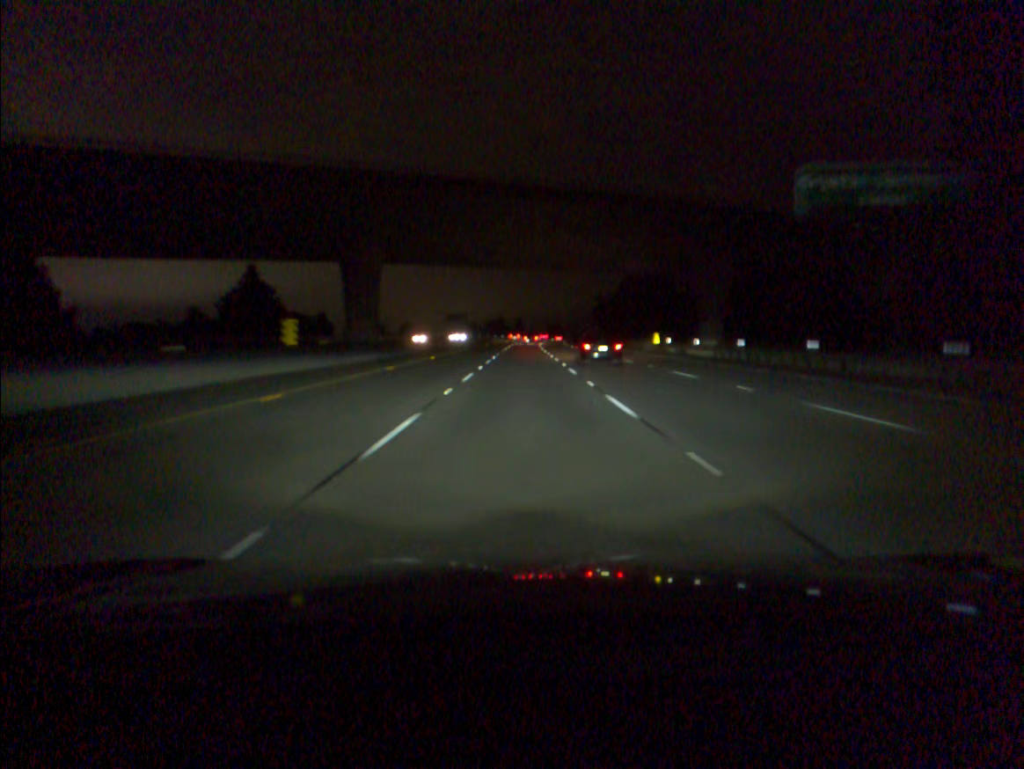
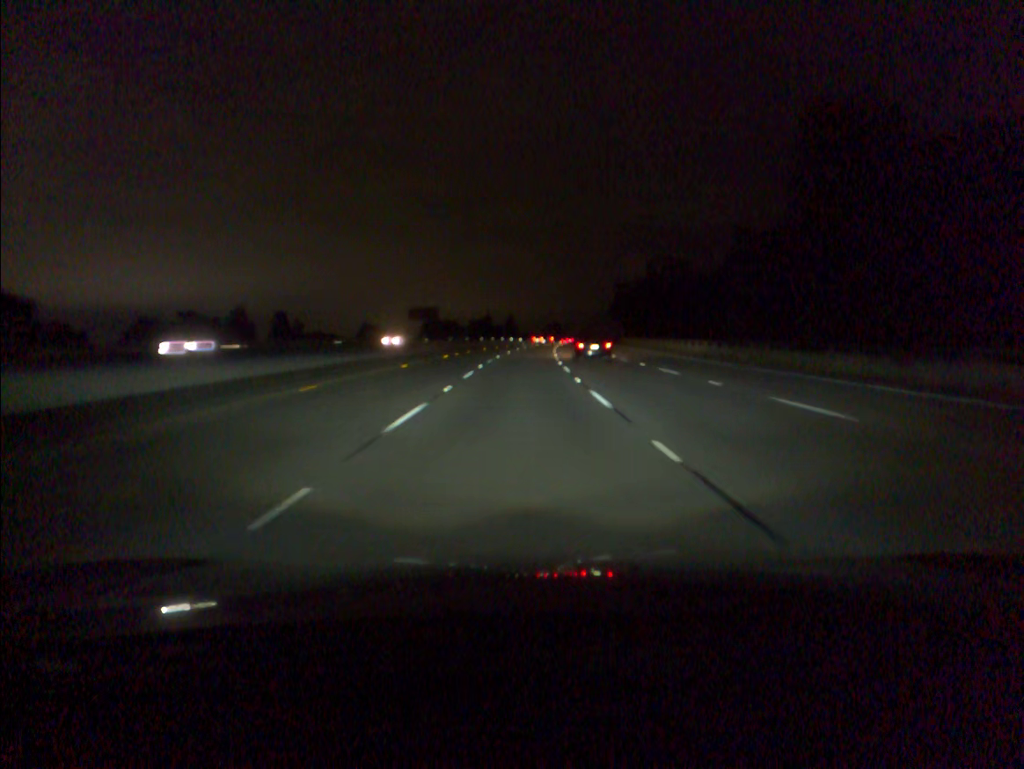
(+0.3, +69.3) m; +1°
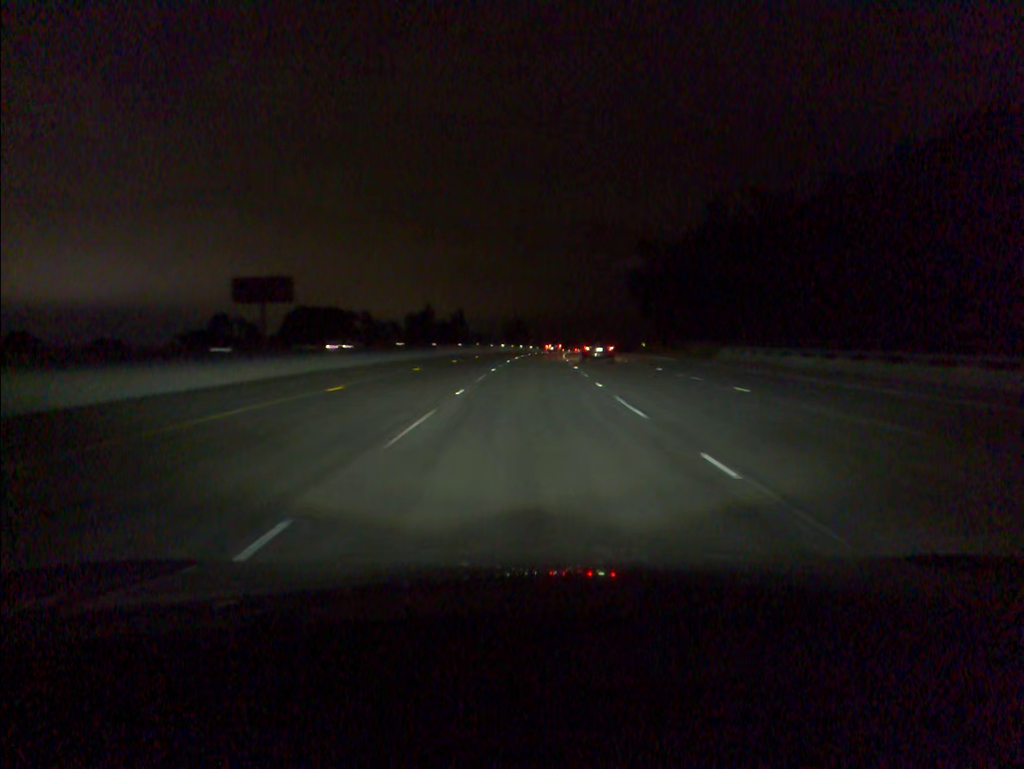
(+1.8, +87.9) m; +3°
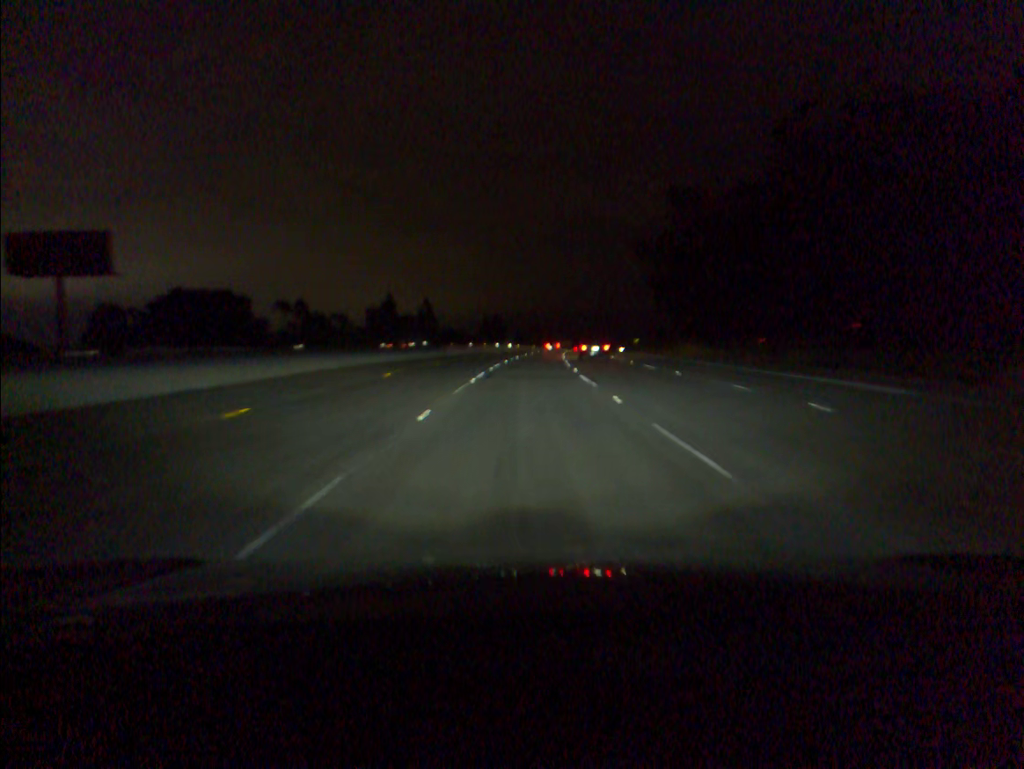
(+0.5, +35.3) m; +2°
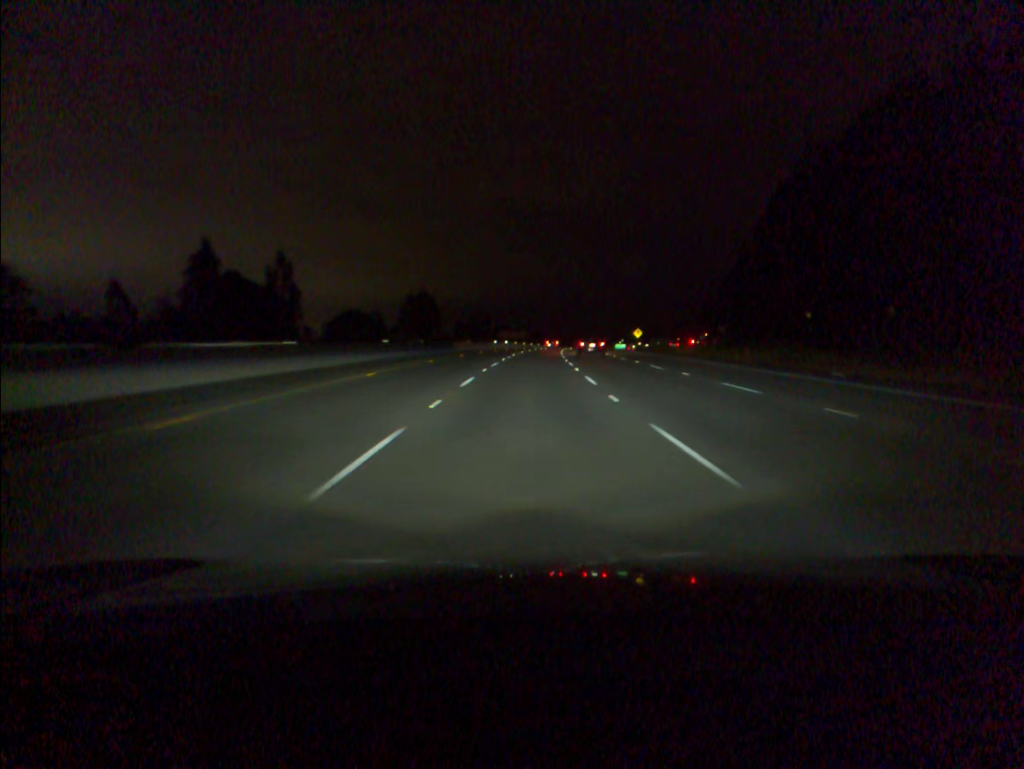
(+2.7, +88.1) m; +4°
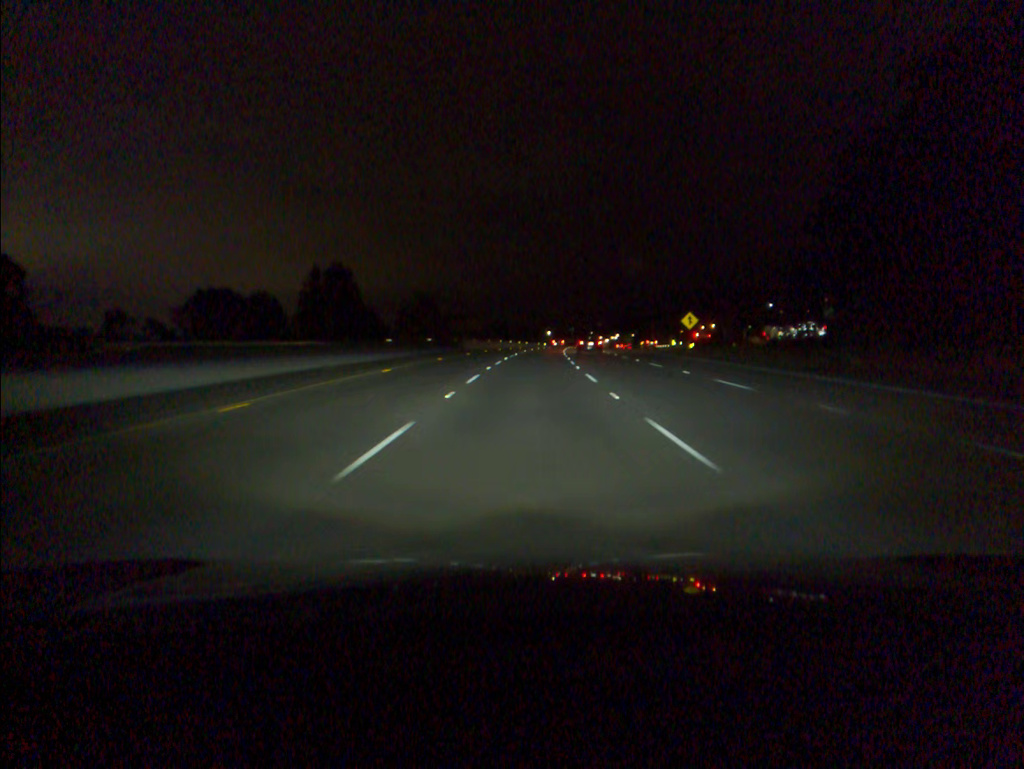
(+1.7, +70.5) m; +3°
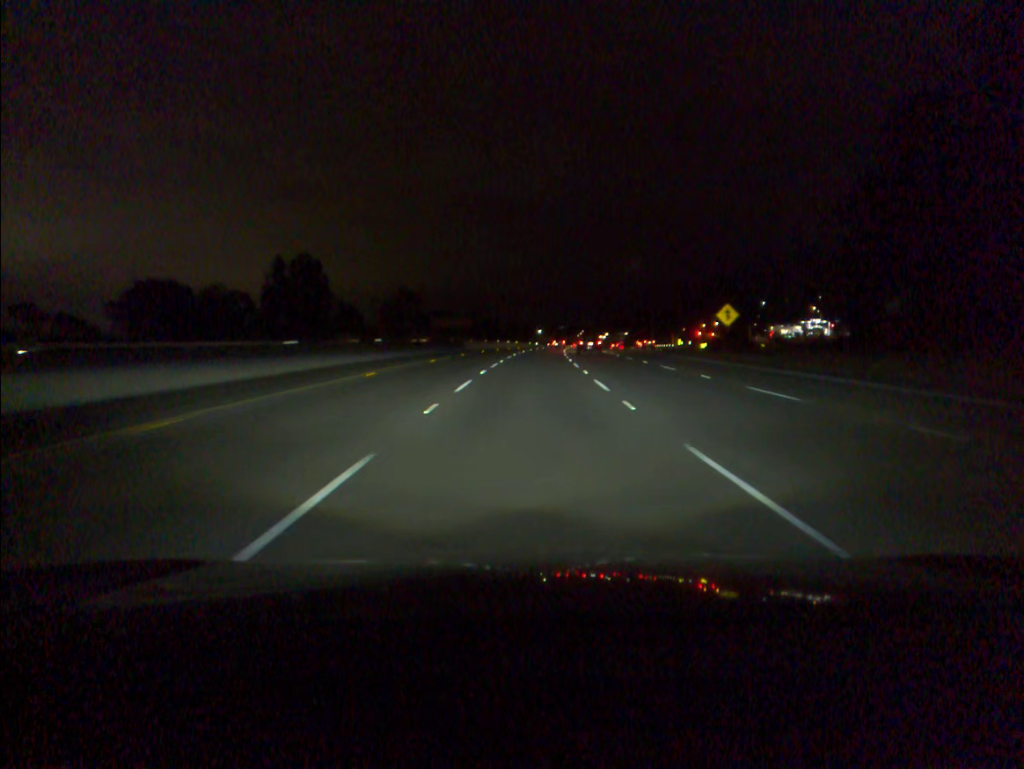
(+0.1, +17.6) m; +1°
